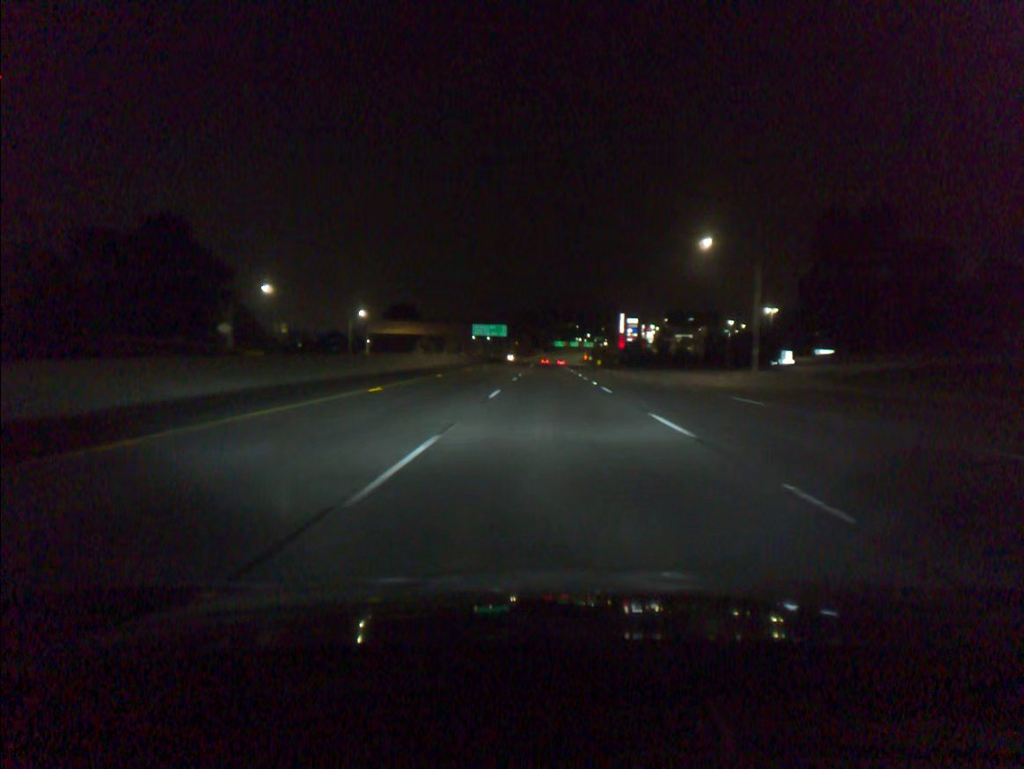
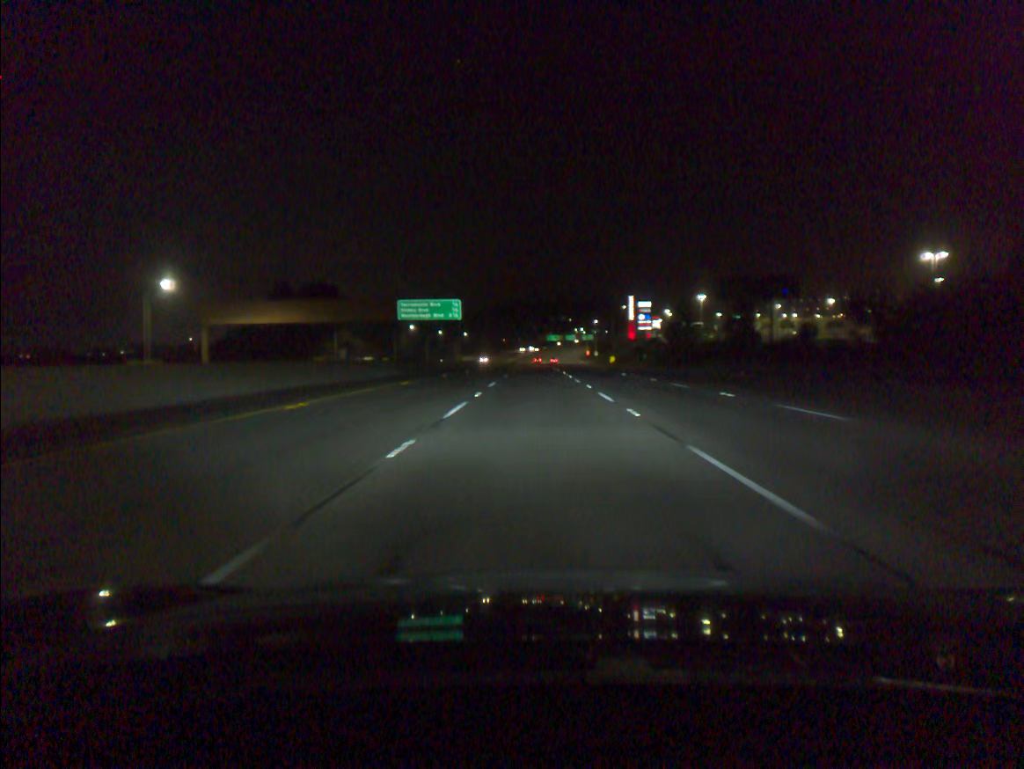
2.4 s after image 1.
(+0.6, +79.2) m; +1°
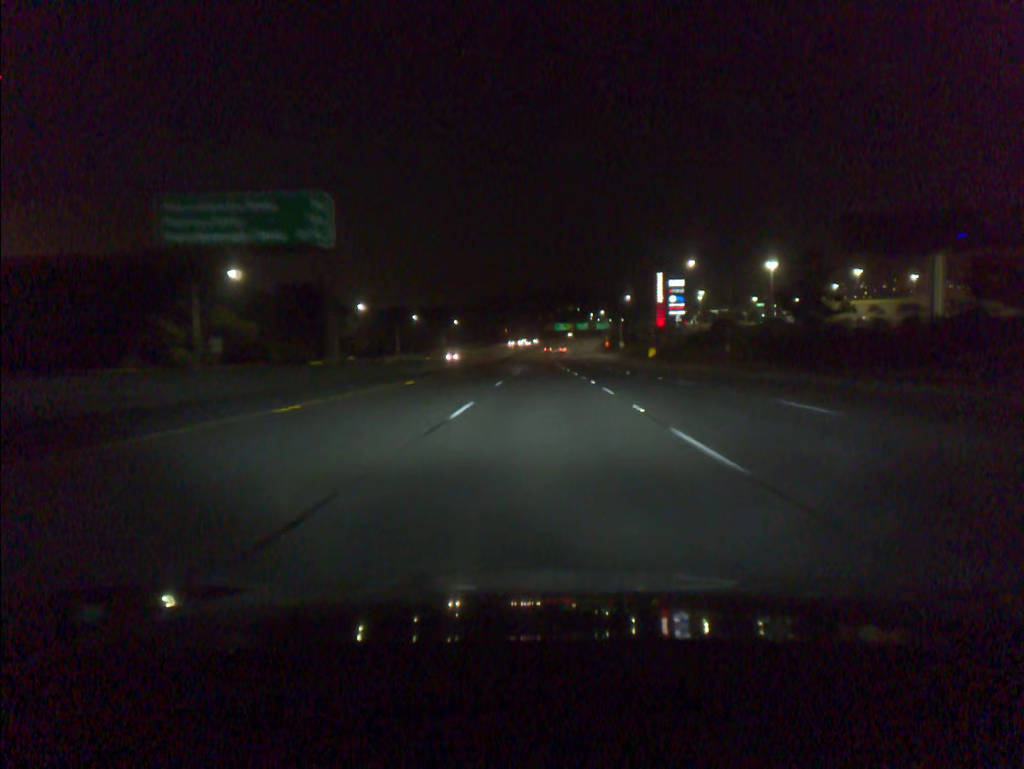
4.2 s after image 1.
(-0.4, +59.1) m; 0°
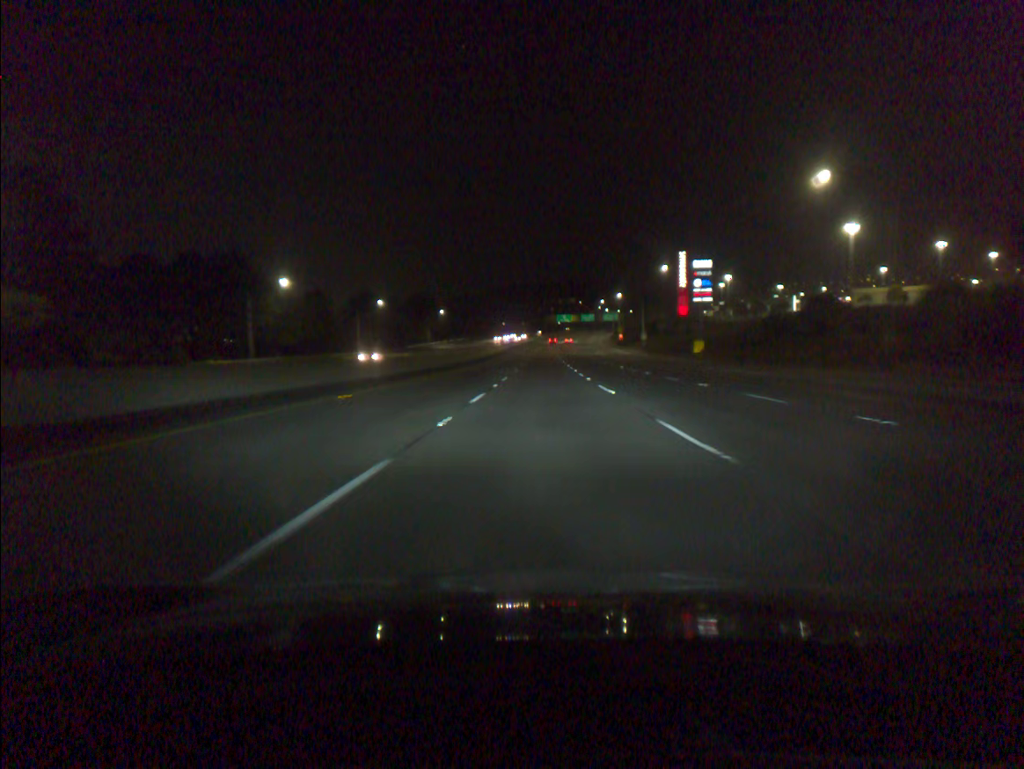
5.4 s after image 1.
(0.0, +39.4) m; 0°
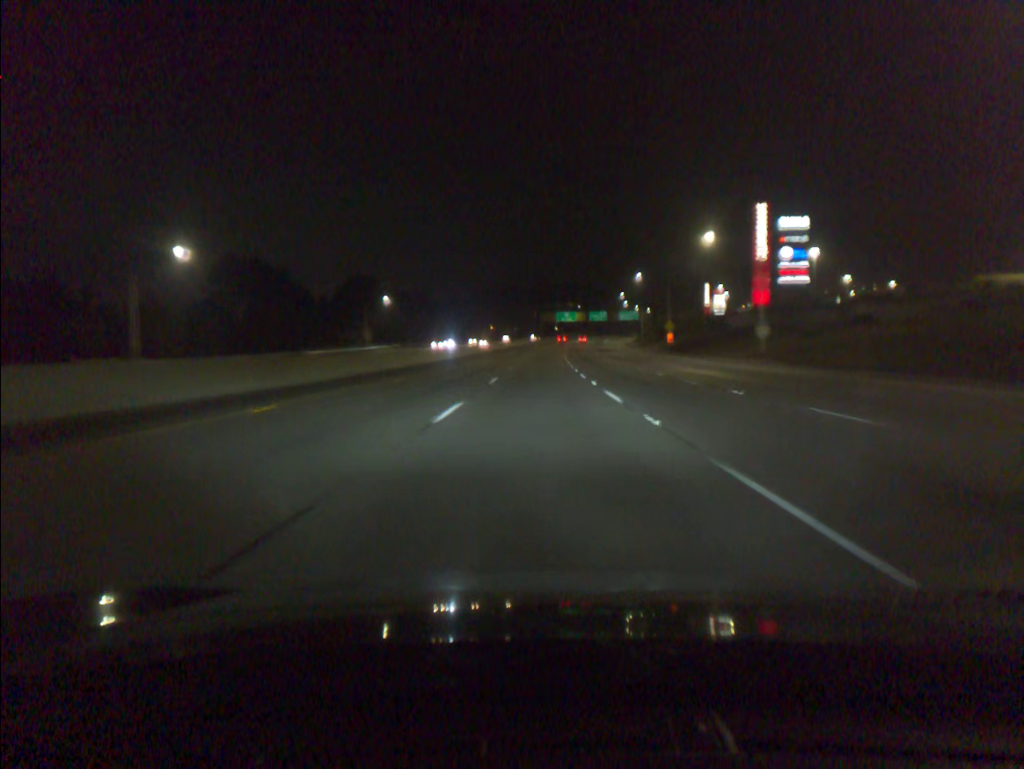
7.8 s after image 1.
(+0.2, +78.8) m; 0°
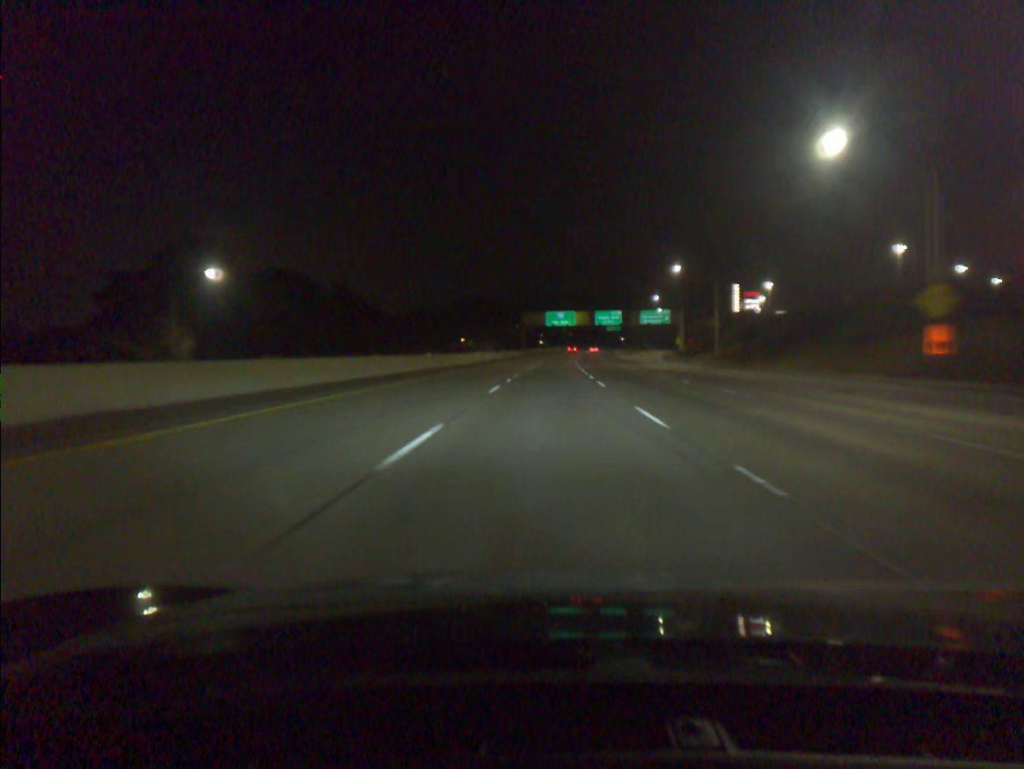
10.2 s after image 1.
(+0.3, +78.4) m; +1°
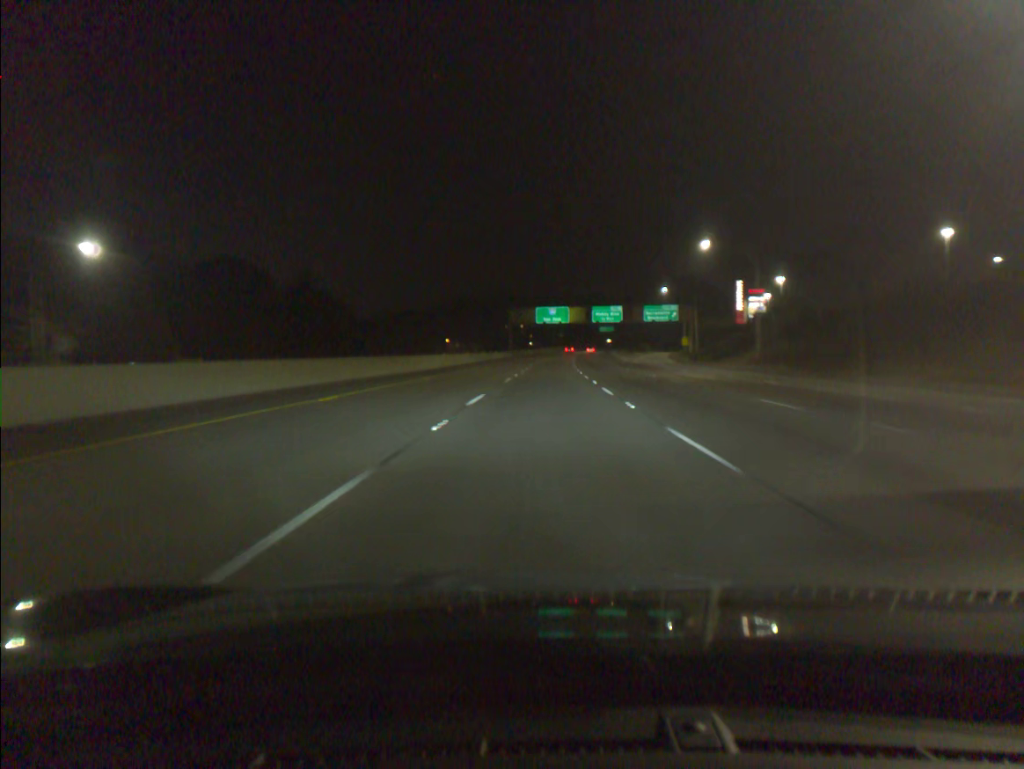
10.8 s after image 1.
(+0.1, +19.5) m; +1°
